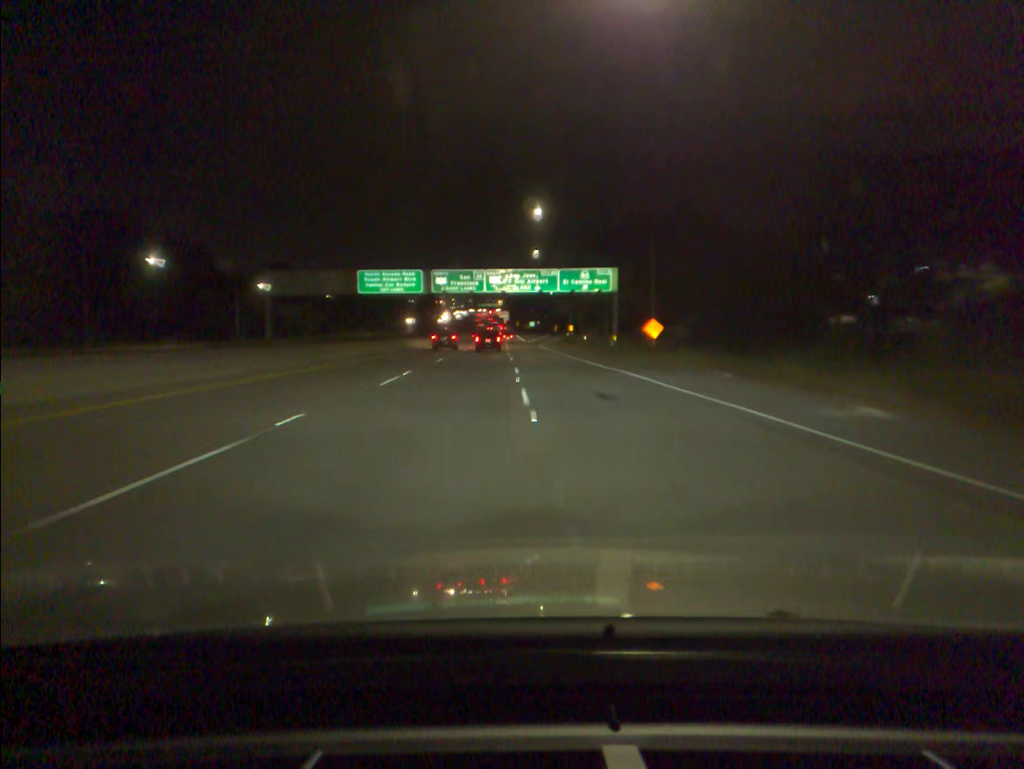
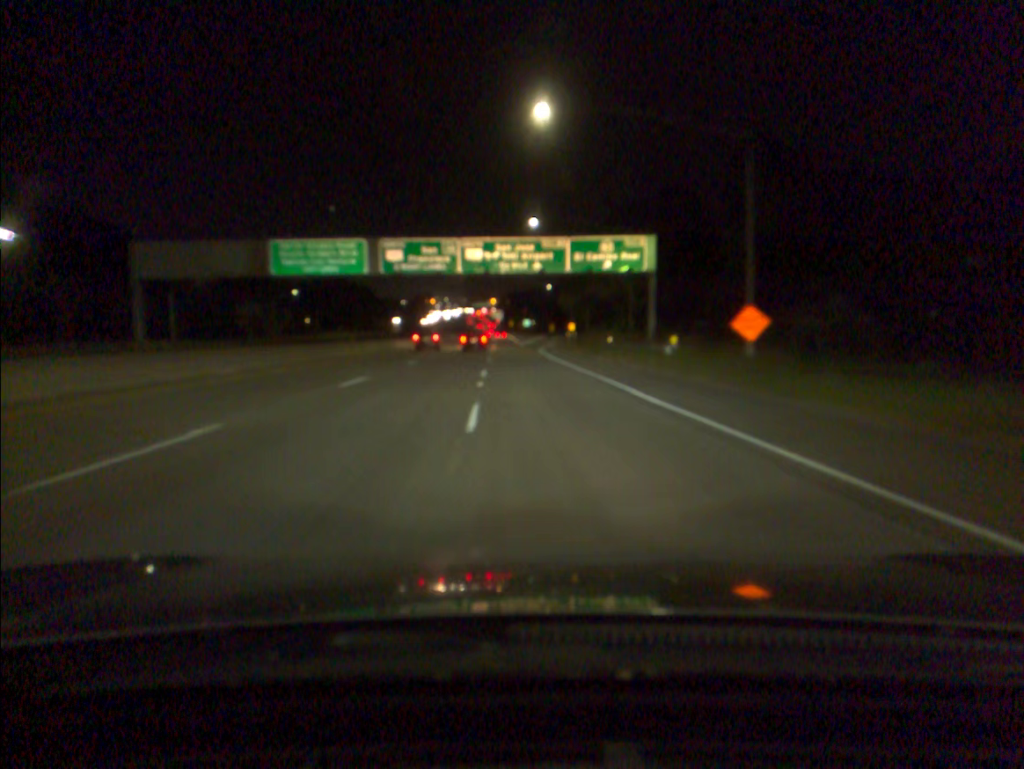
(+0.1, +31.3) m; 0°
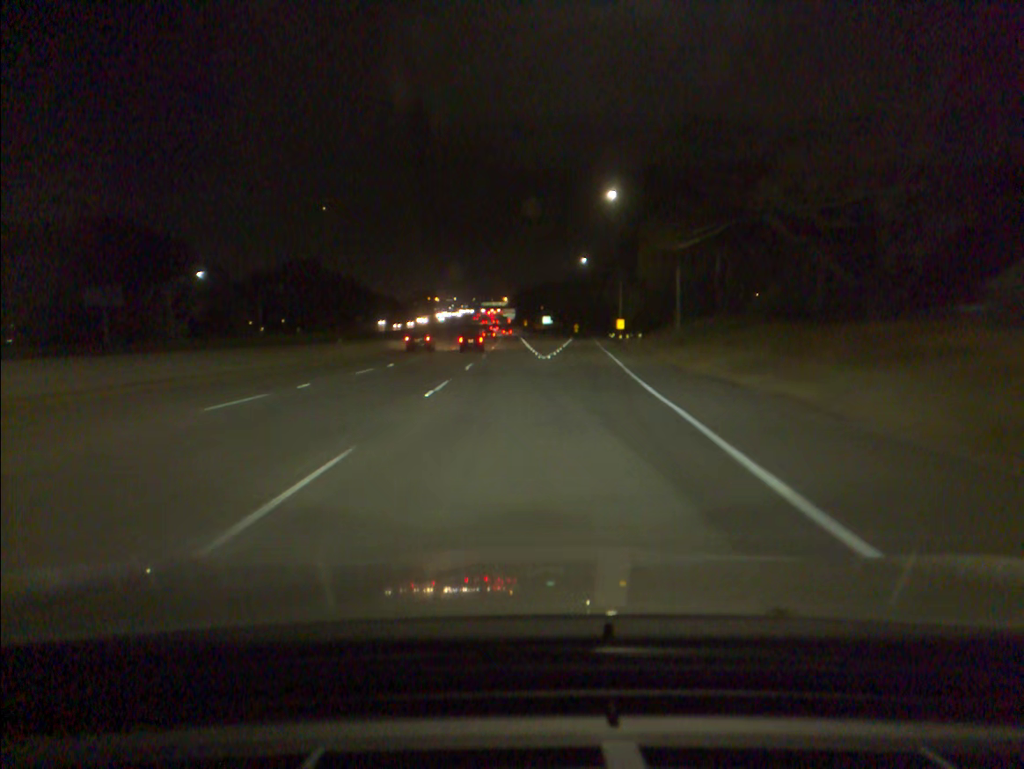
(-0.5, +64.9) m; -1°
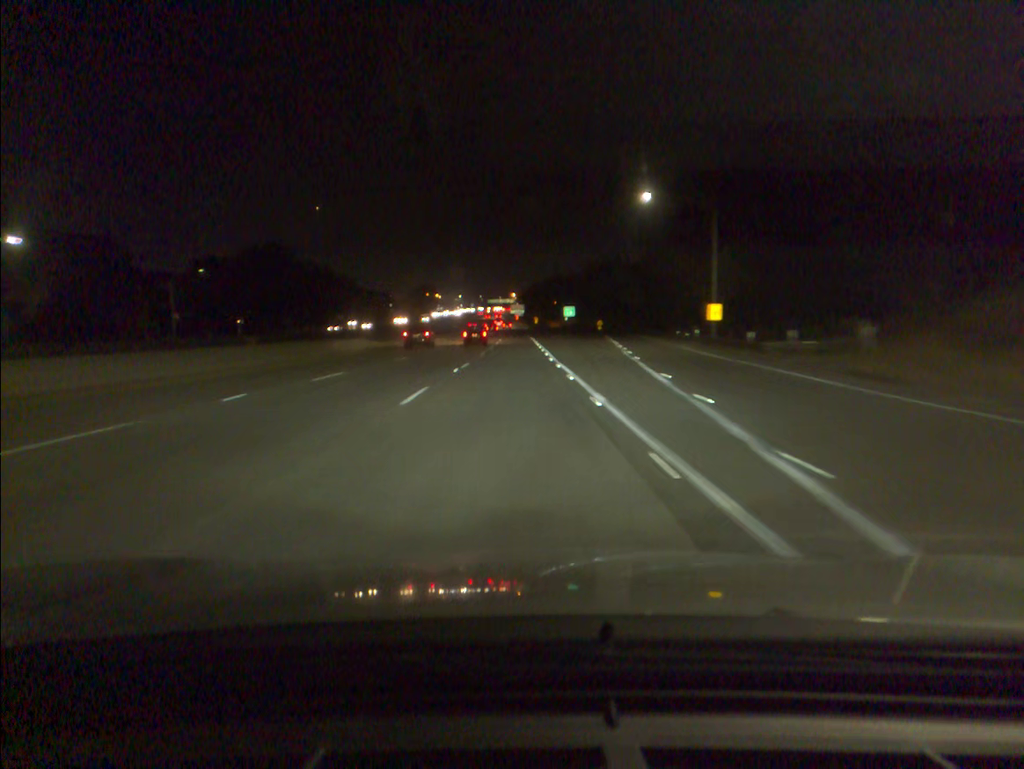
(-0.2, +50.5) m; -1°
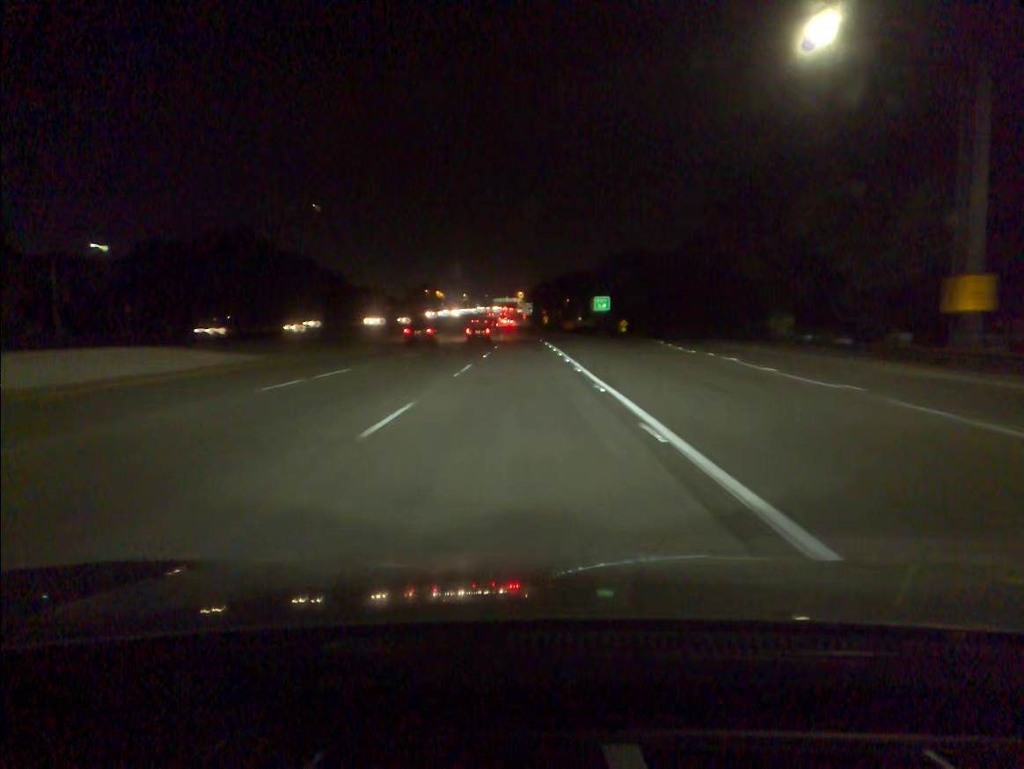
(-0.3, +34.4) m; -1°
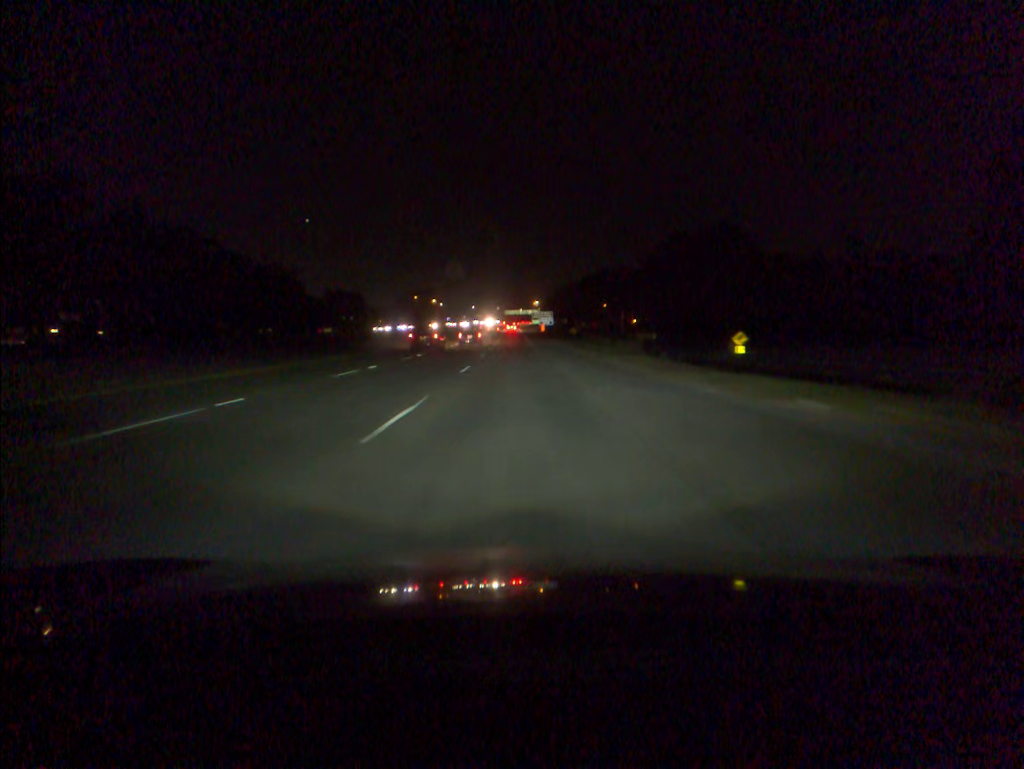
(-0.3, +88.3) m; -1°
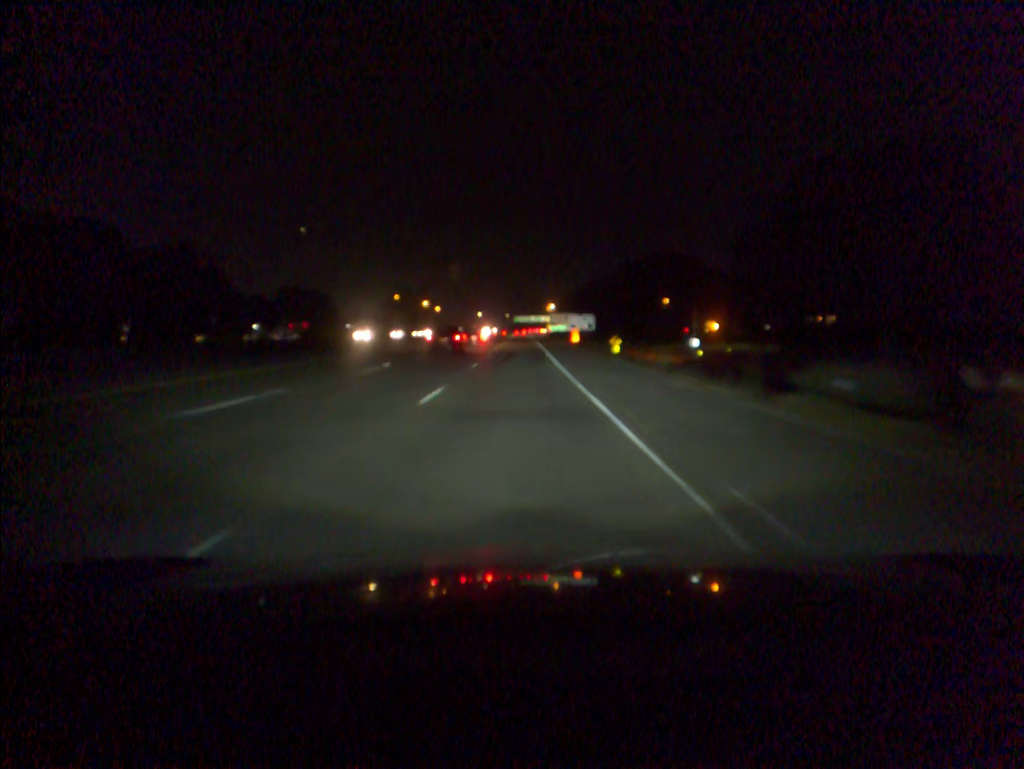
(-0.4, +73.0) m; -1°
